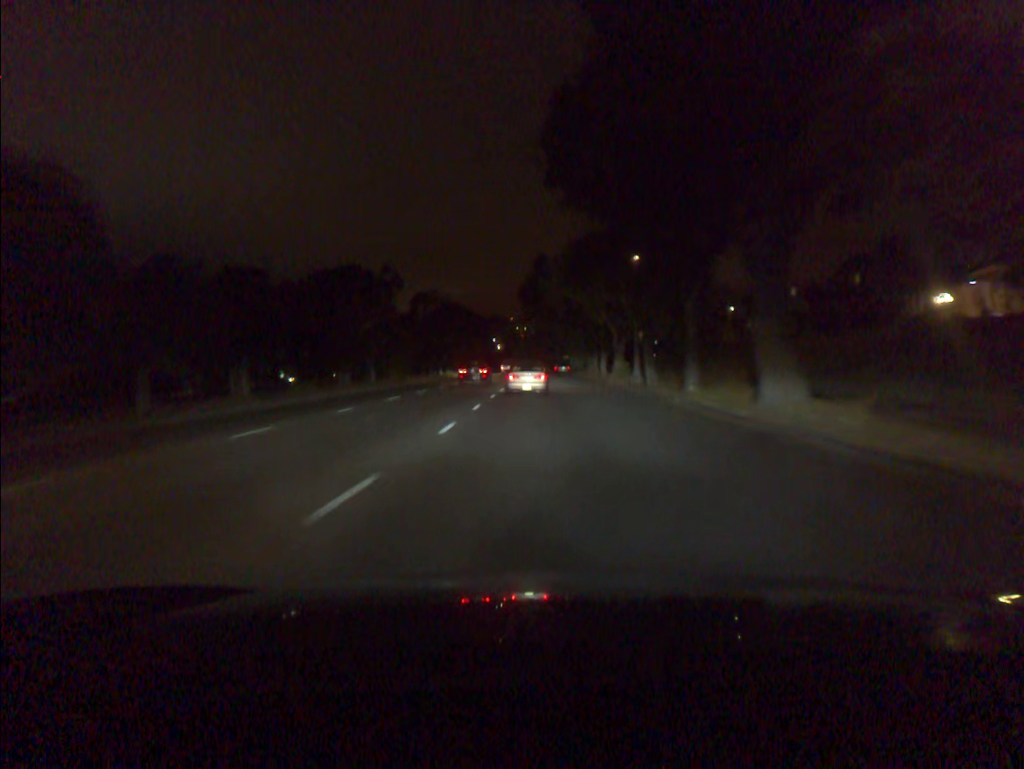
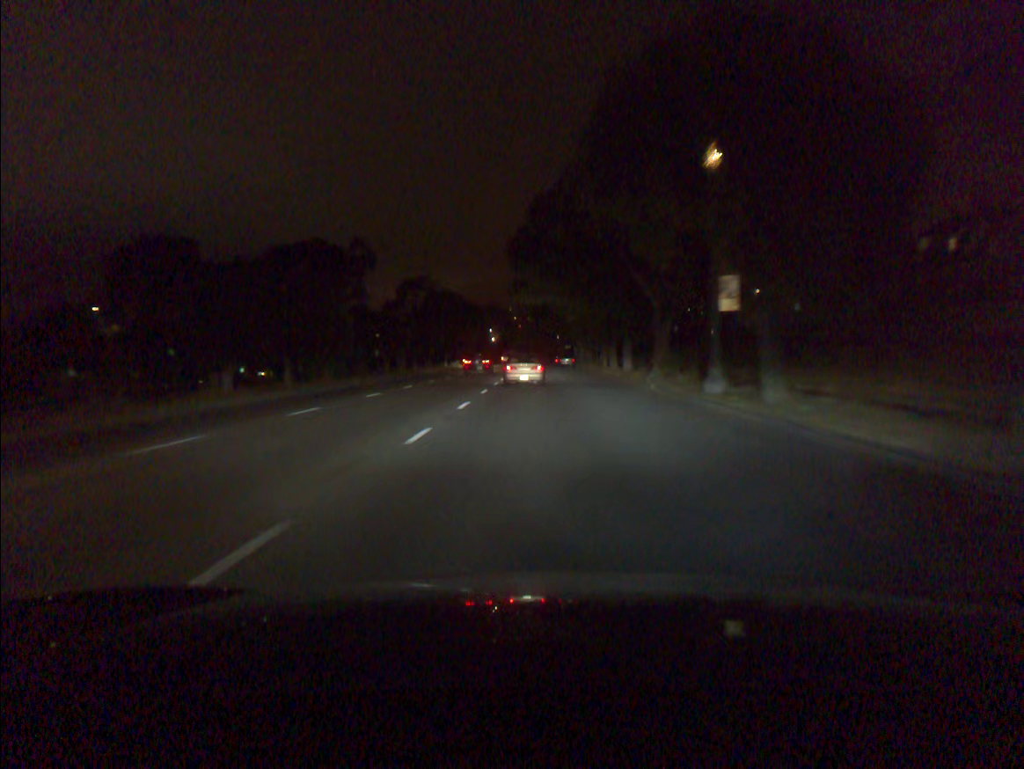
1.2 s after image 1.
(0.0, +17.4) m; 0°
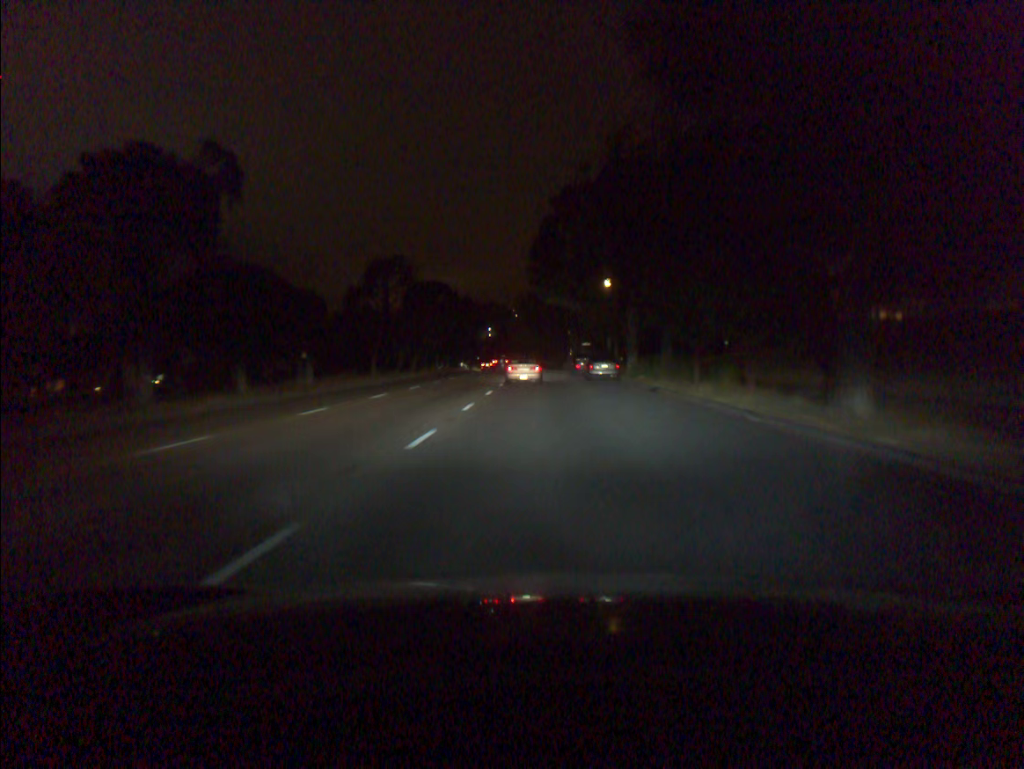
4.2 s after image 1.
(-0.2, +43.8) m; 0°
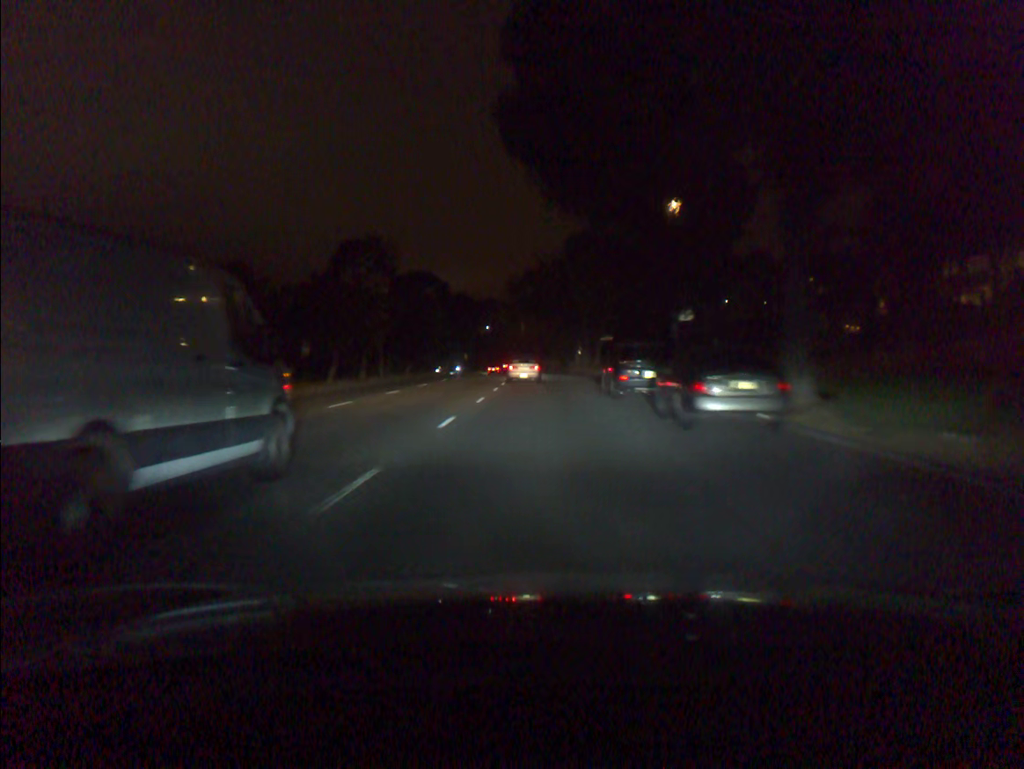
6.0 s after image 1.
(-0.1, +26.7) m; 0°
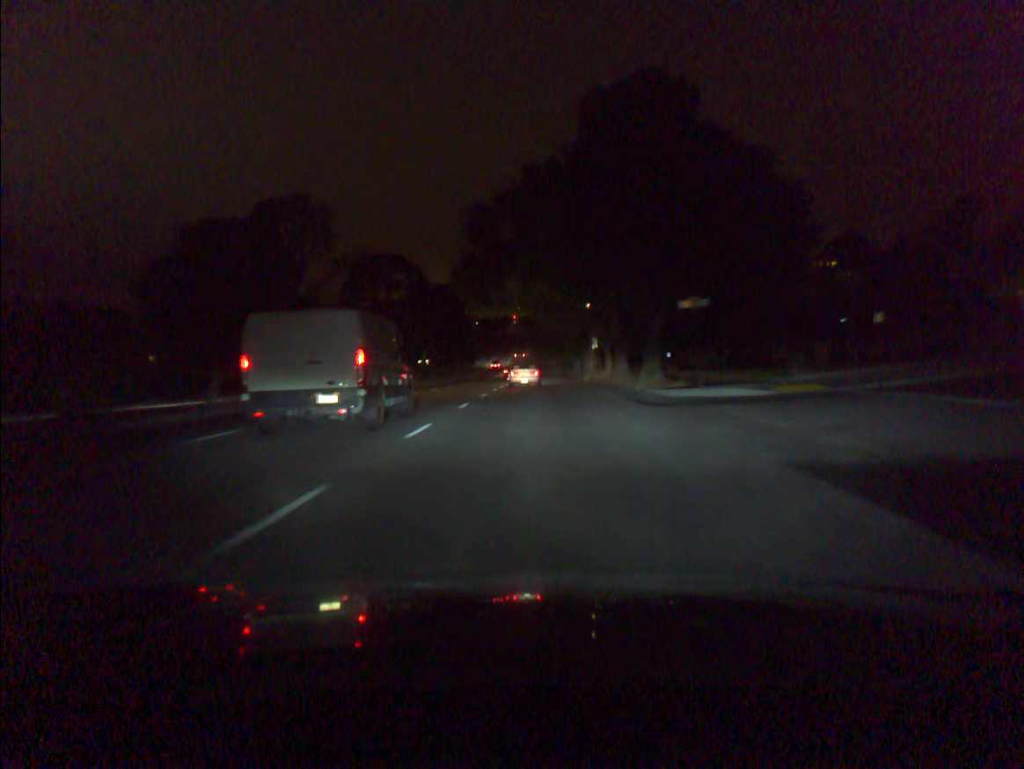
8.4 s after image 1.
(+0.2, +37.1) m; 0°
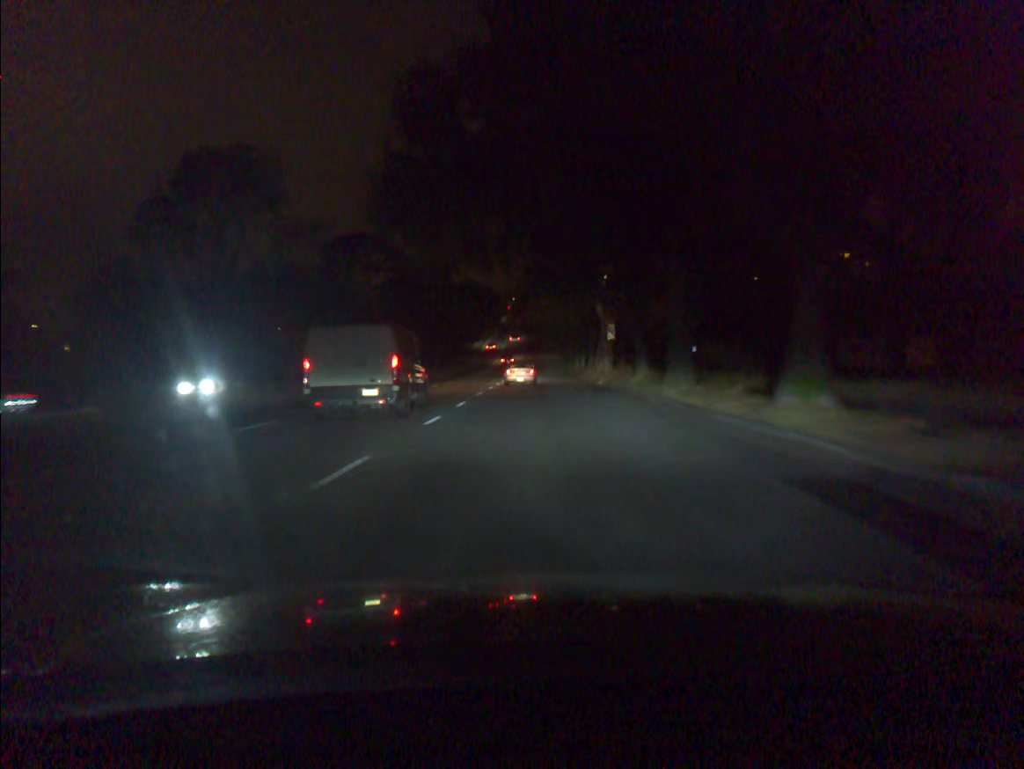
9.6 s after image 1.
(0.0, +19.1) m; 0°
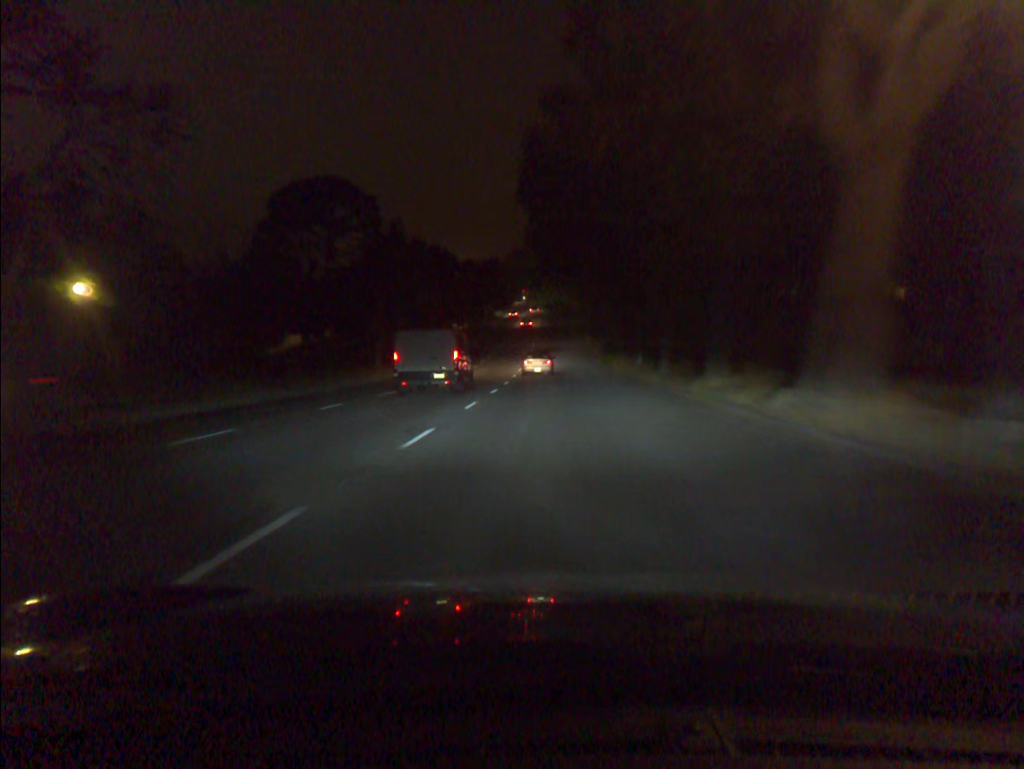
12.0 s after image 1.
(-0.5, +39.7) m; -1°
